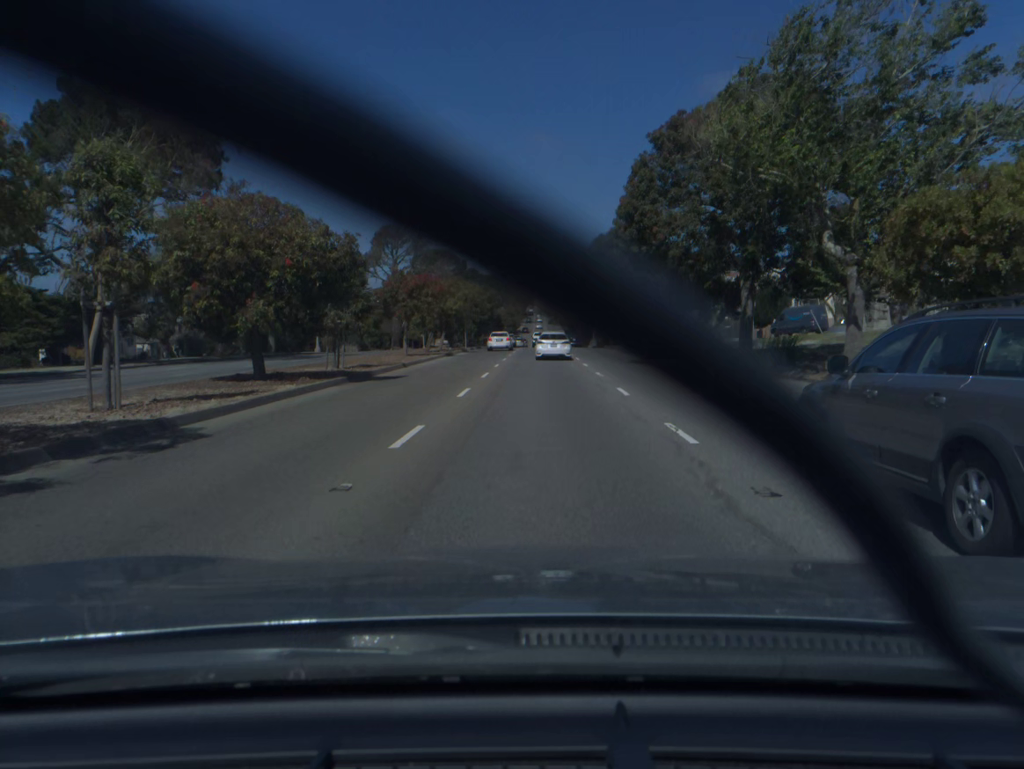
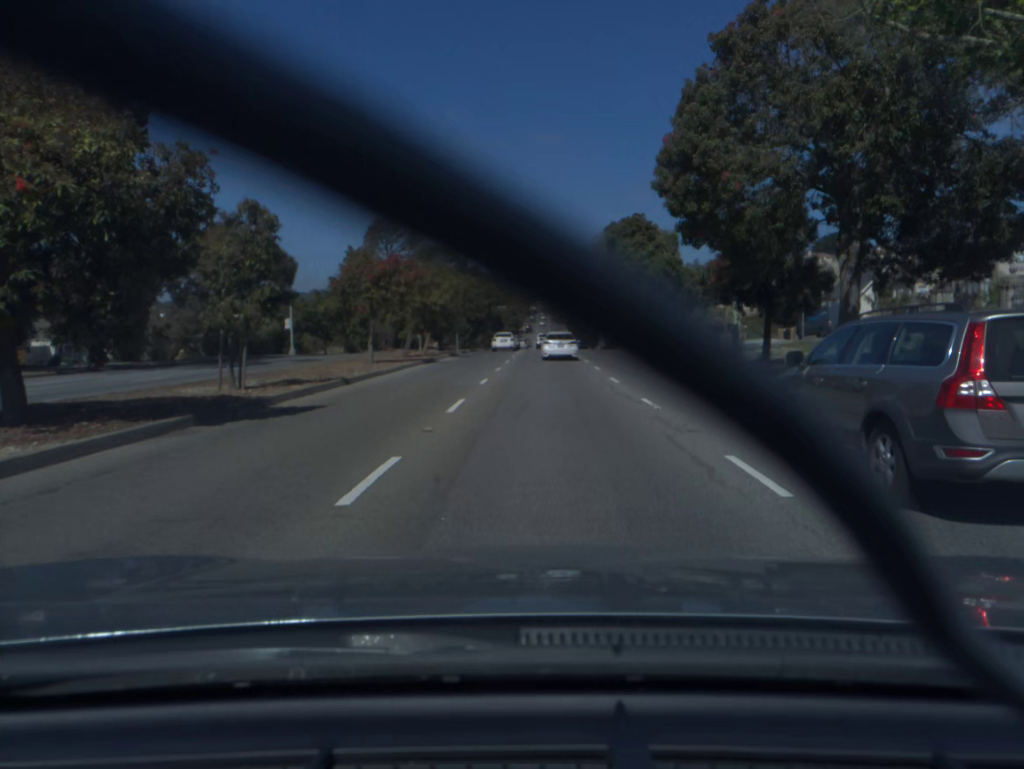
(0.0, +10.5) m; 0°
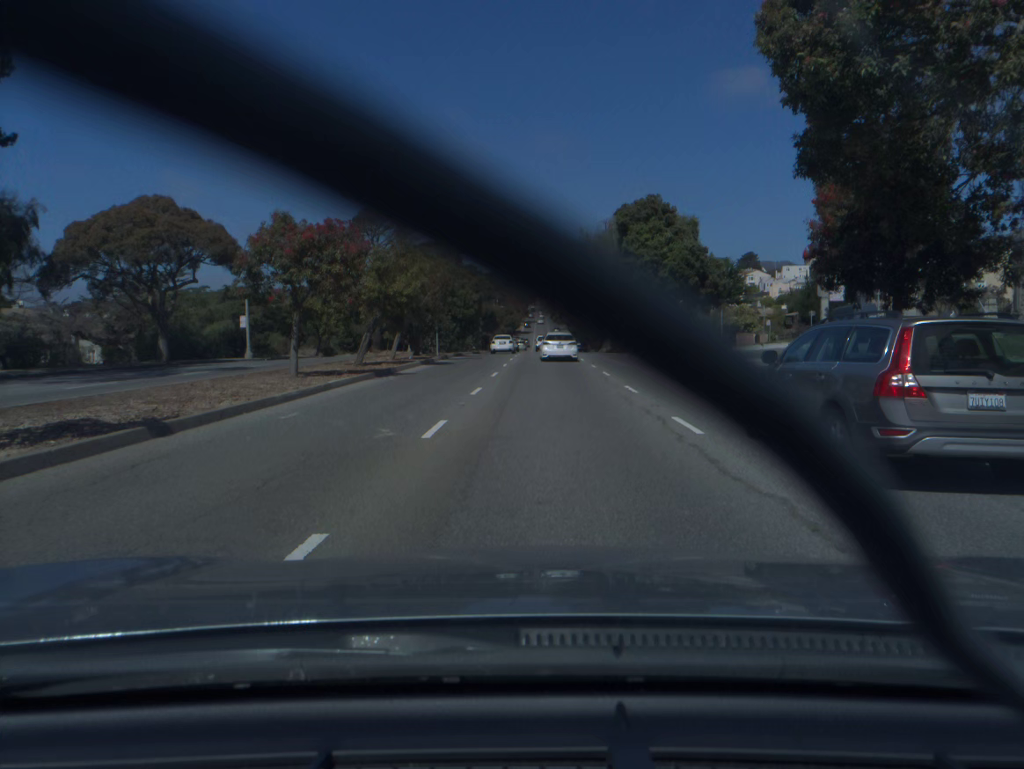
(0.0, +10.6) m; 0°
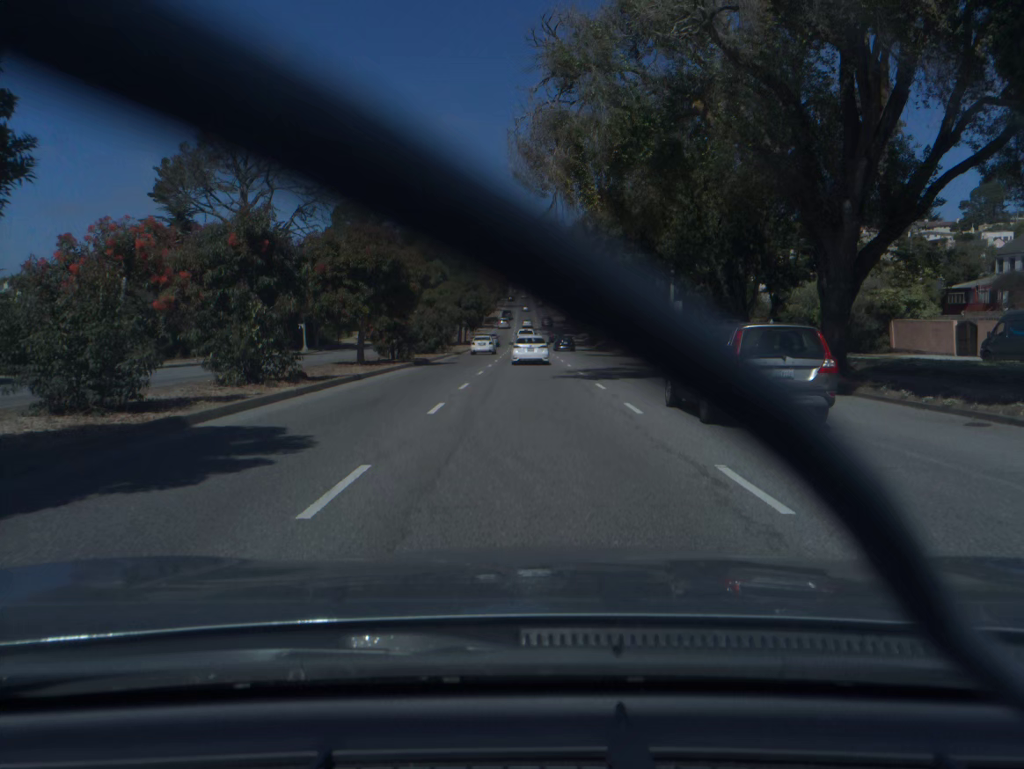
(+0.7, +55.1) m; +1°
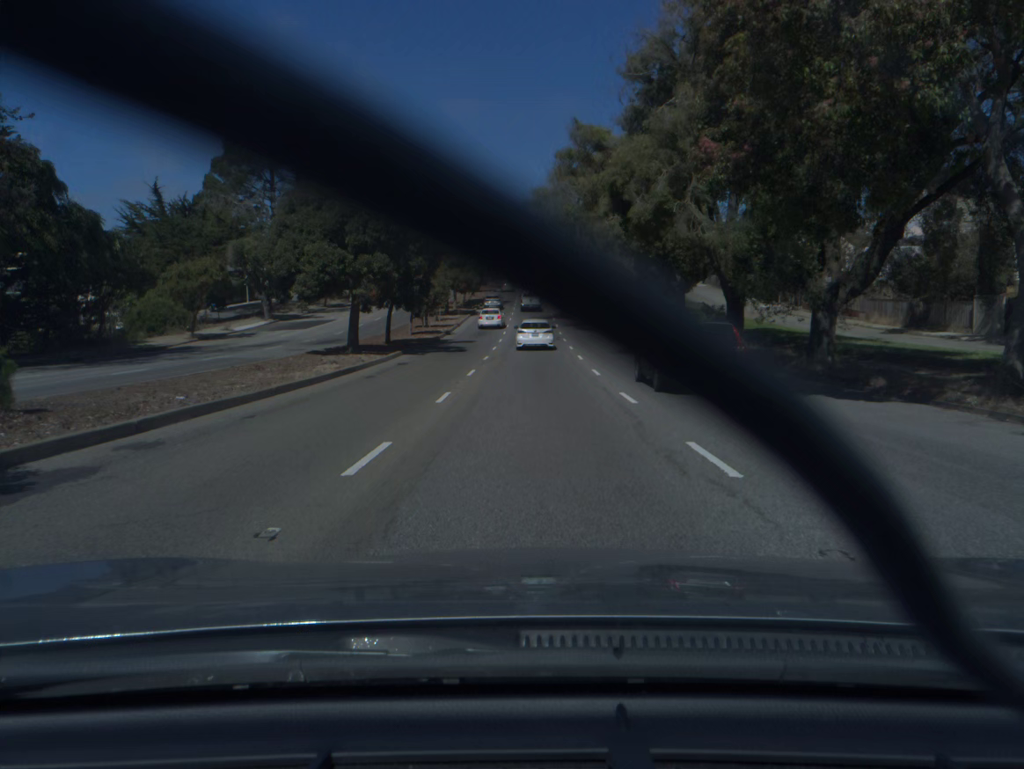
(-0.4, +56.1) m; 0°
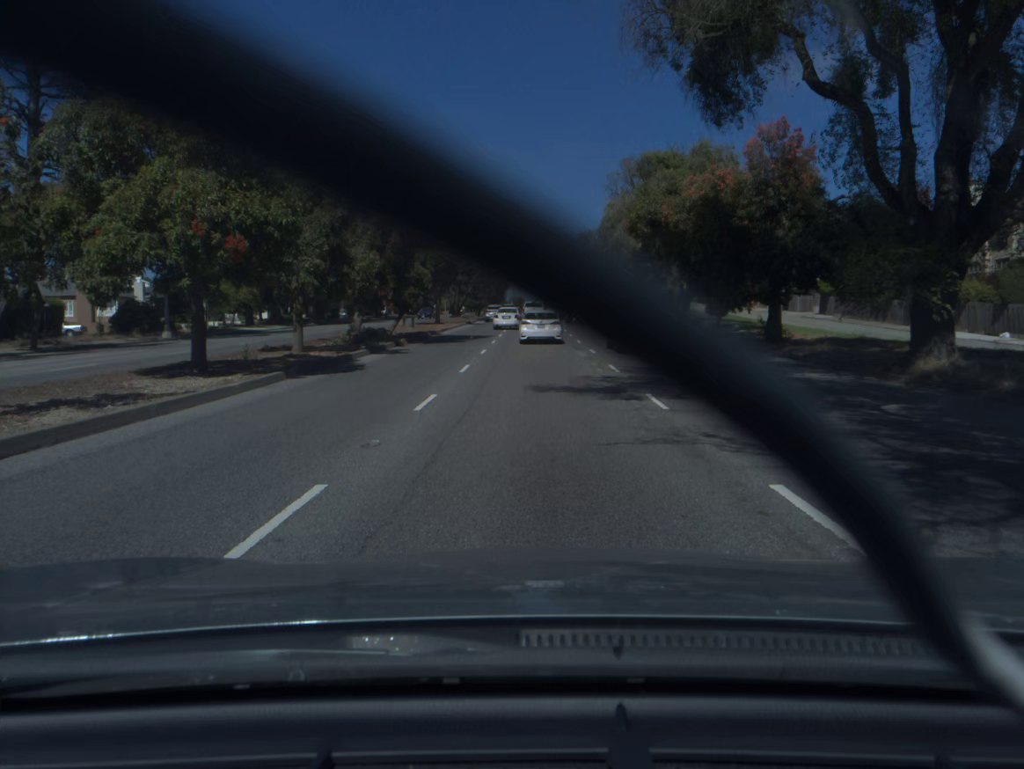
(-0.1, +54.2) m; 0°
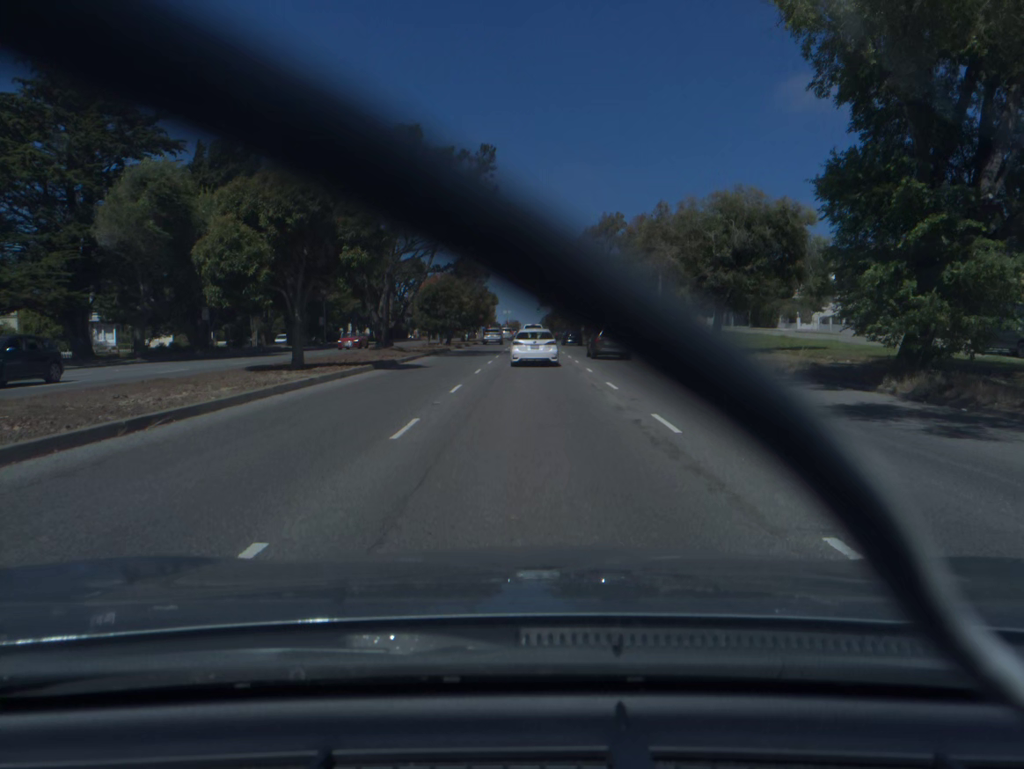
(+0.1, +37.5) m; 0°
